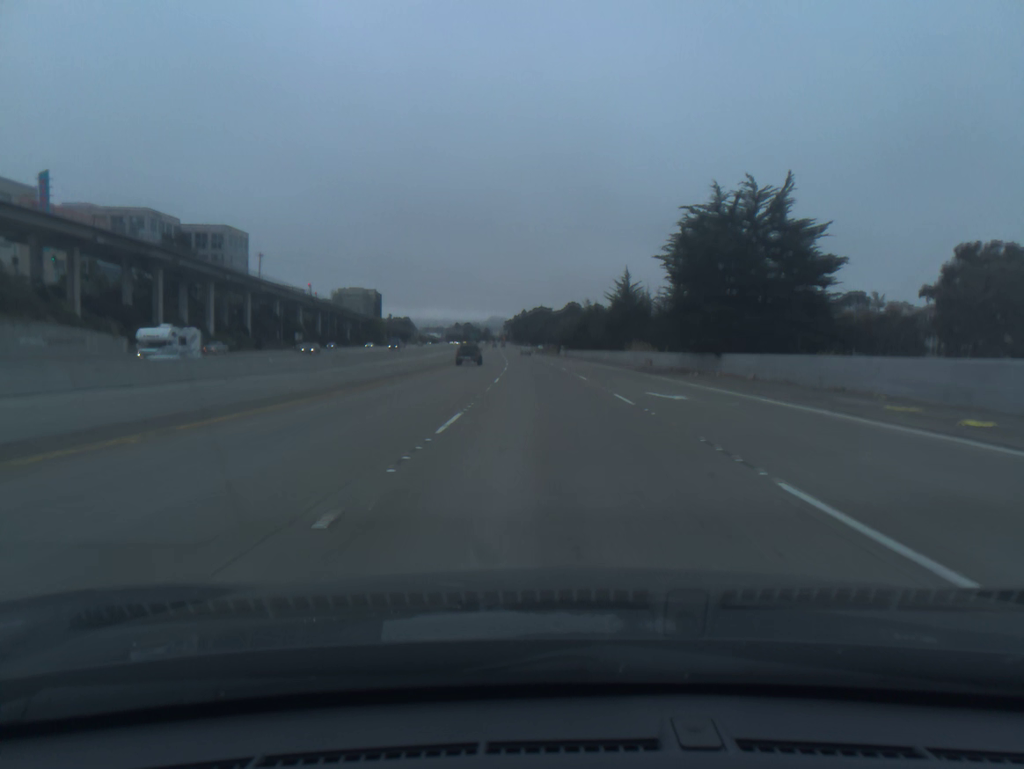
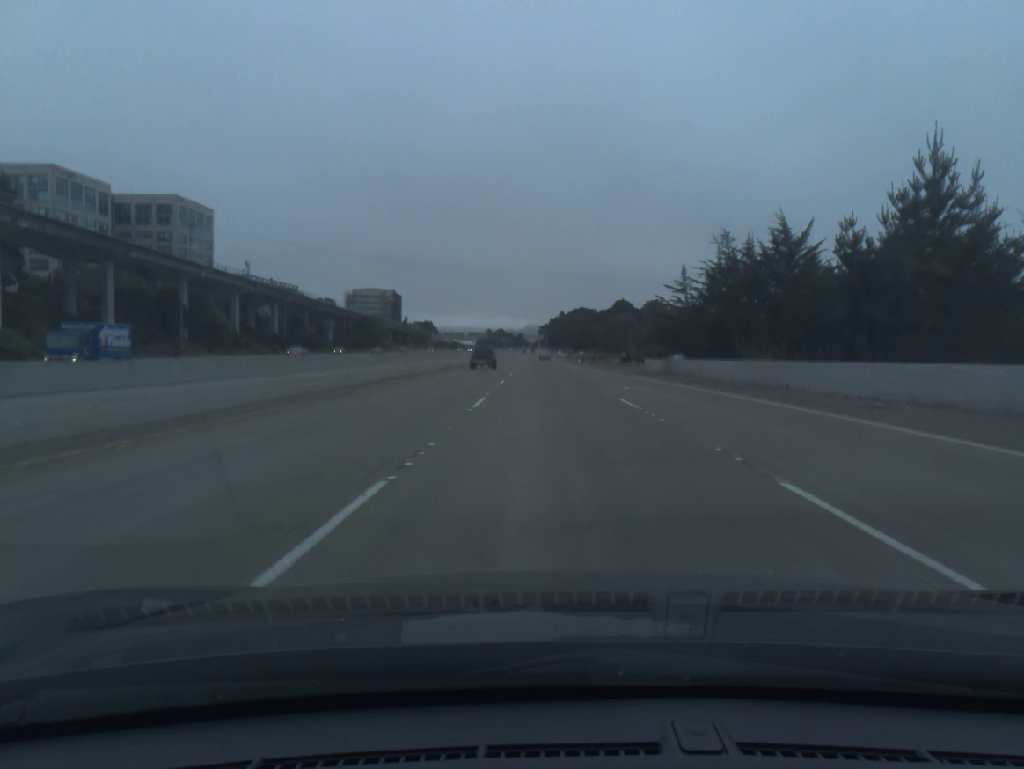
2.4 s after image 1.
(-1.8, +73.0) m; -3°
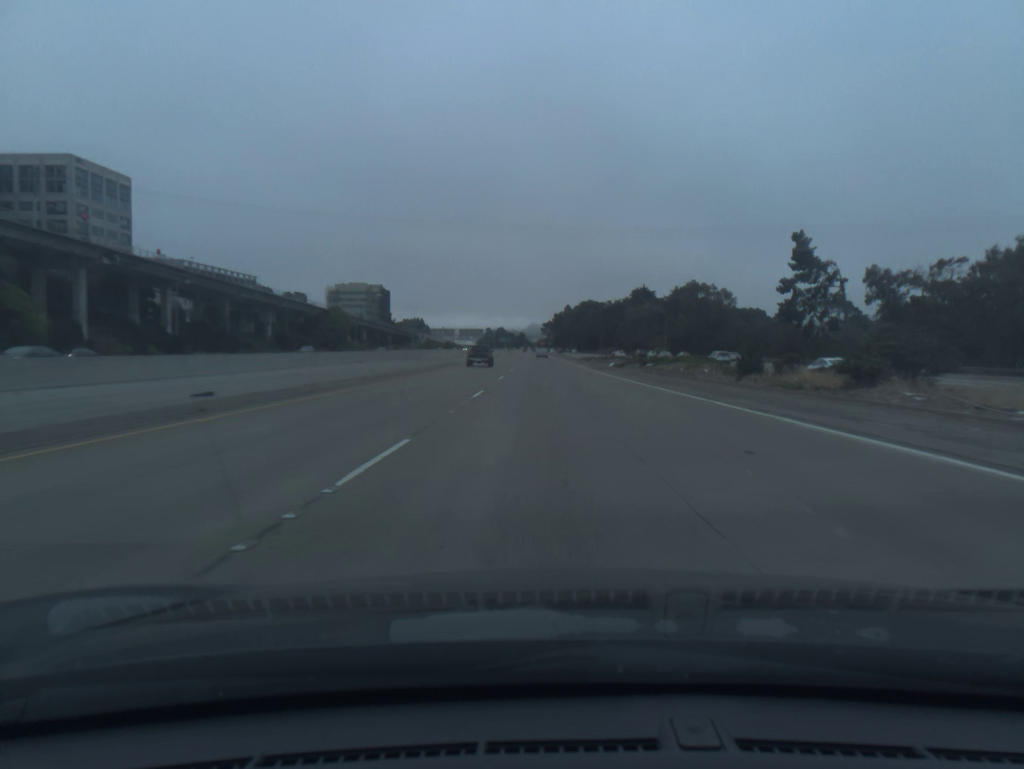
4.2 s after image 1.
(-0.3, +54.7) m; 0°
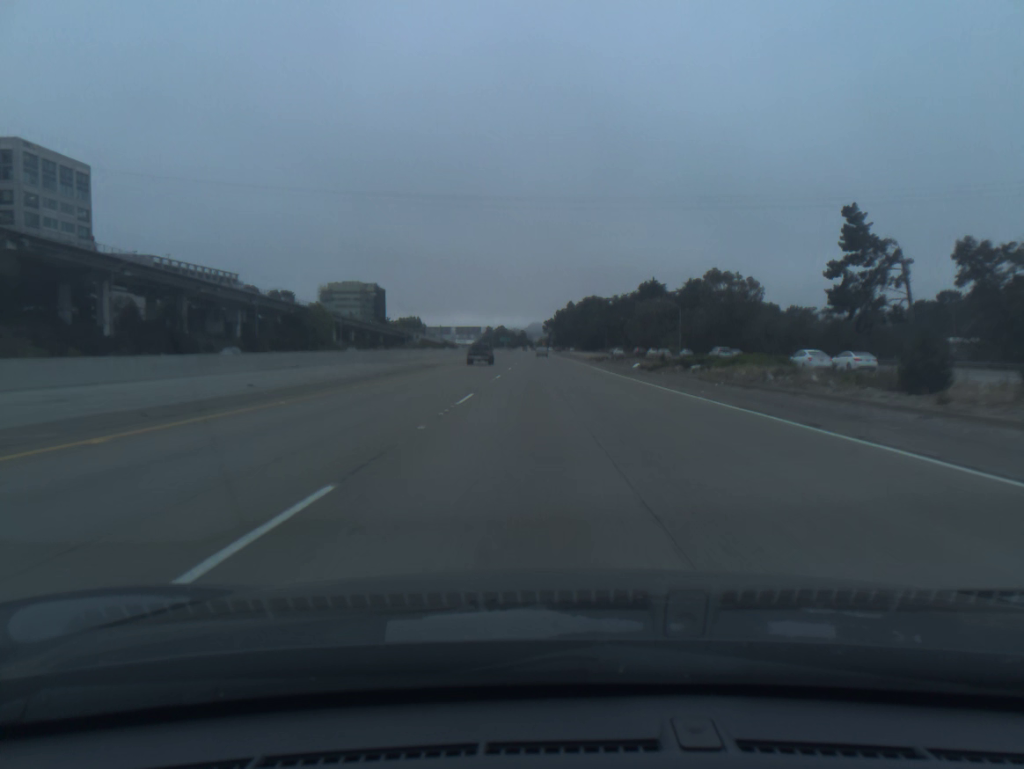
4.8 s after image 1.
(0.0, +18.3) m; 0°
